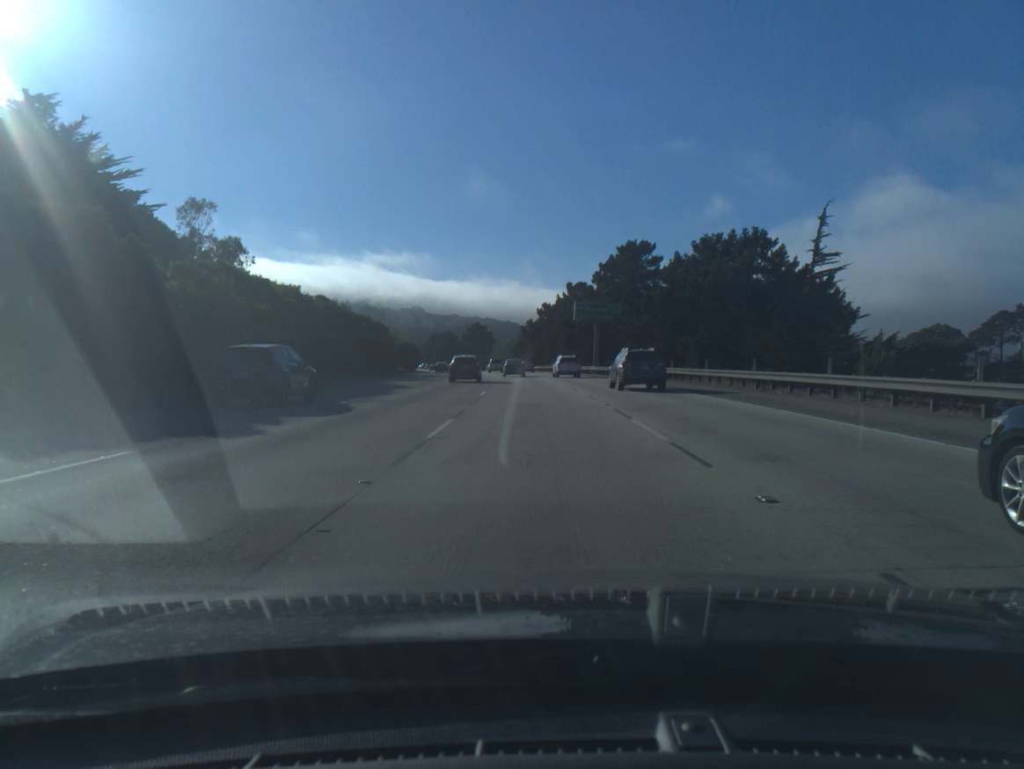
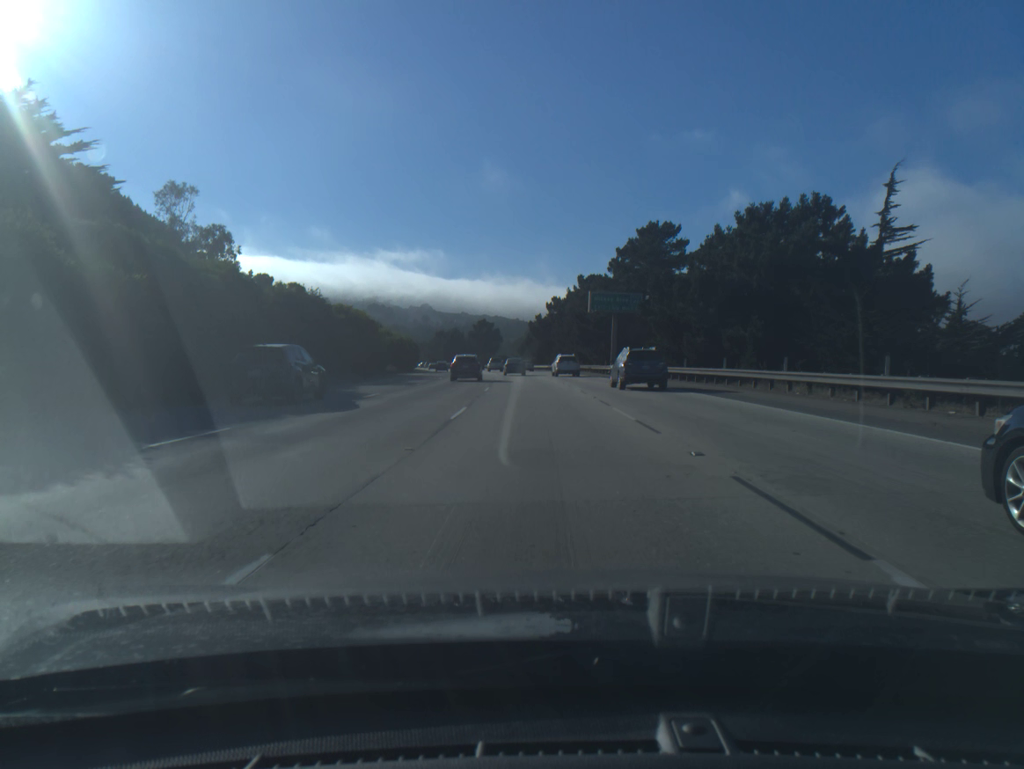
(-0.1, +11.1) m; -1°
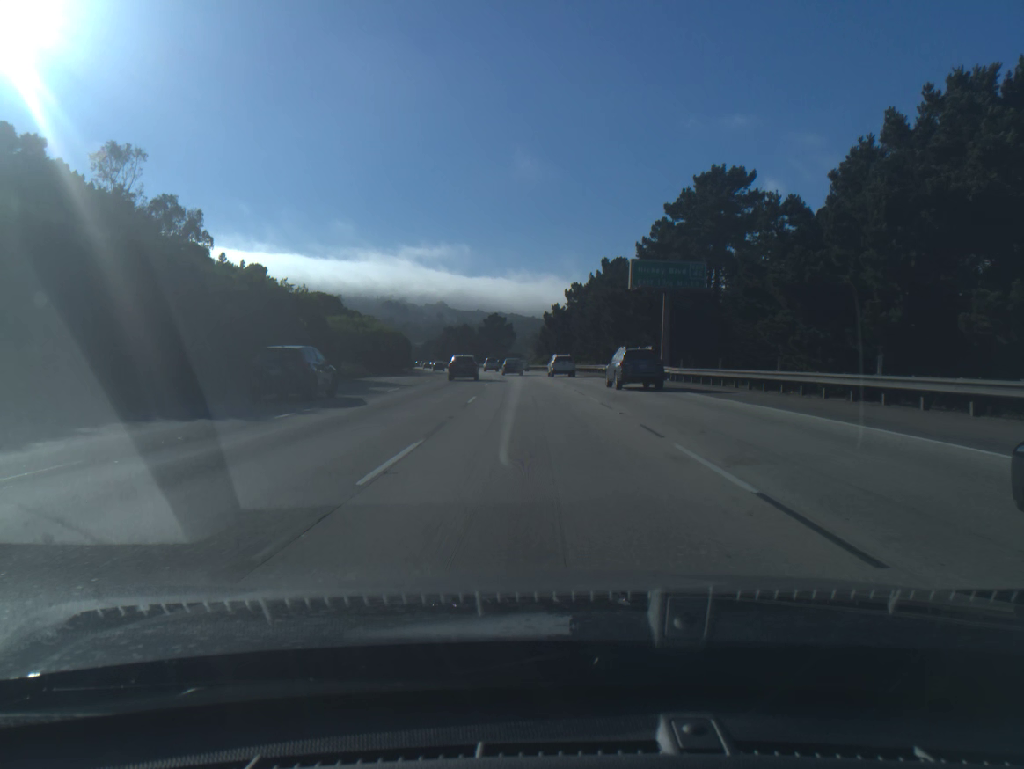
(-0.2, +22.7) m; -1°
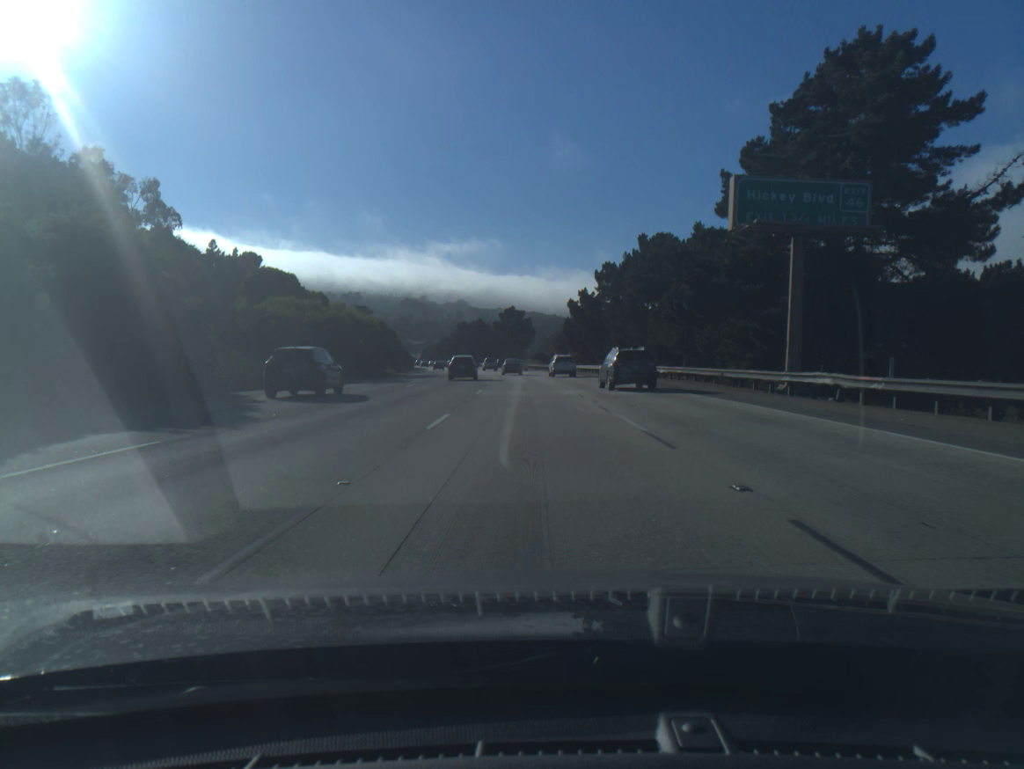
(-0.3, +23.4) m; -2°
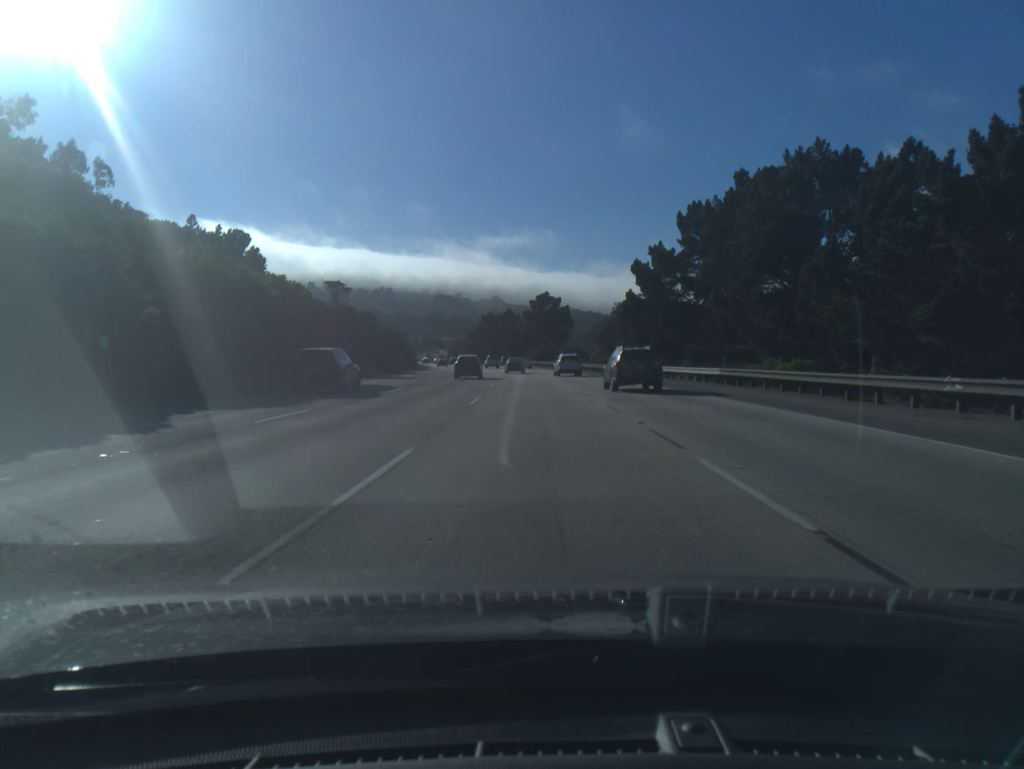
(-0.9, +36.3) m; -3°
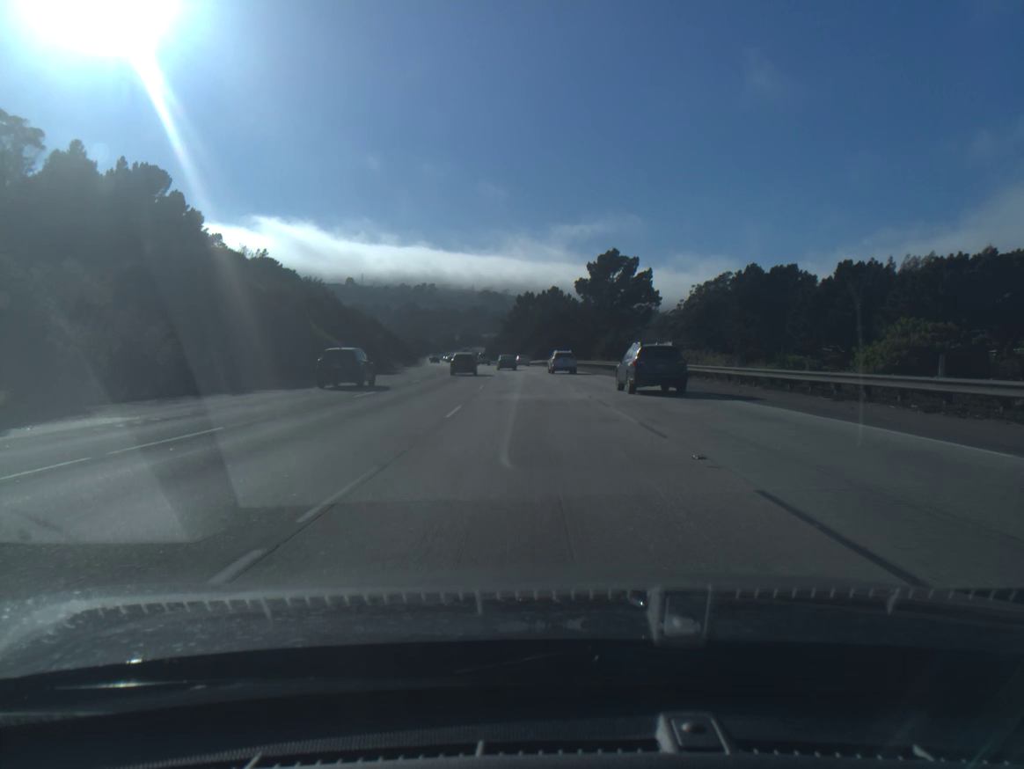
(-1.9, +63.8) m; -3°
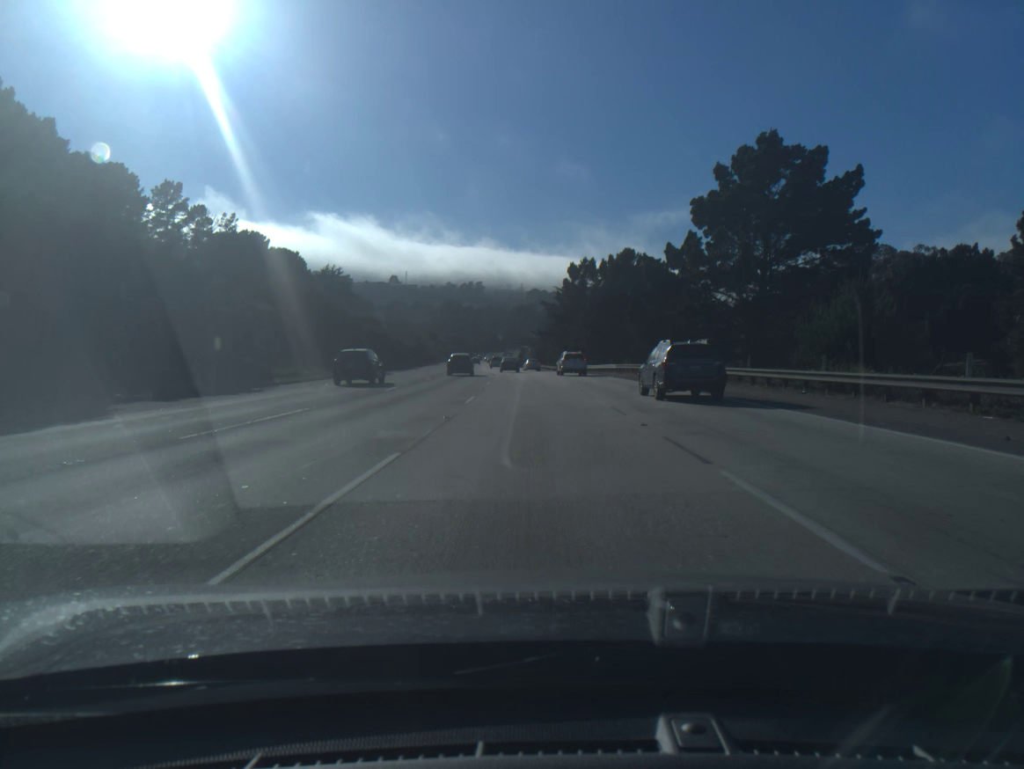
(-1.7, +53.6) m; -4°
